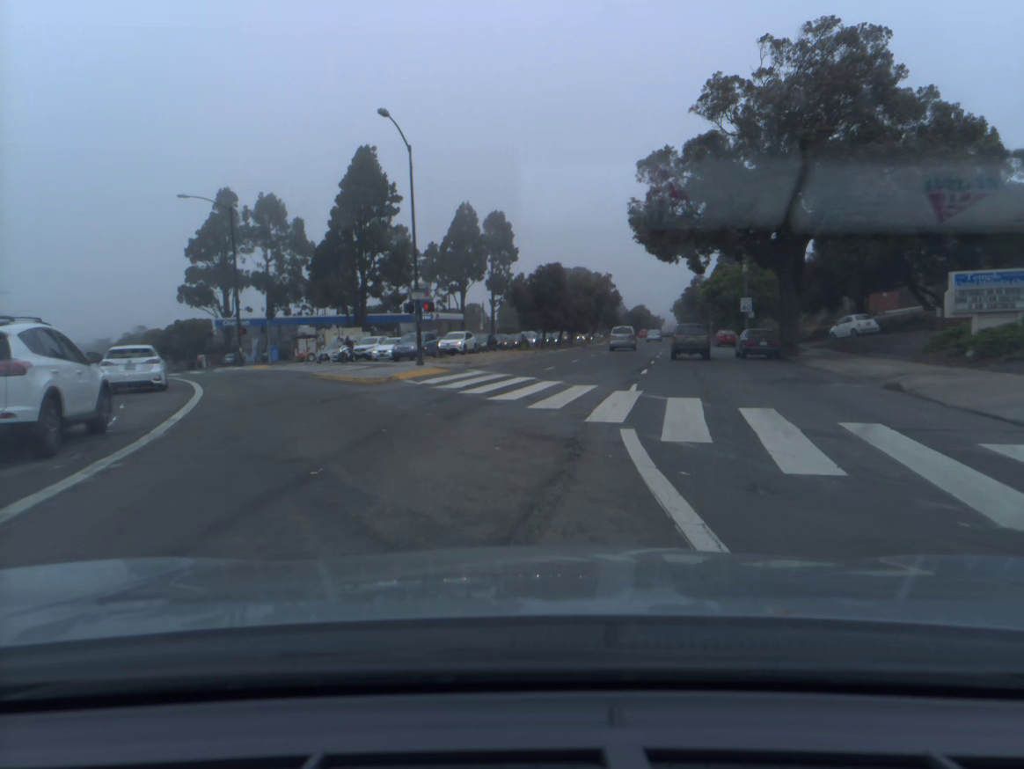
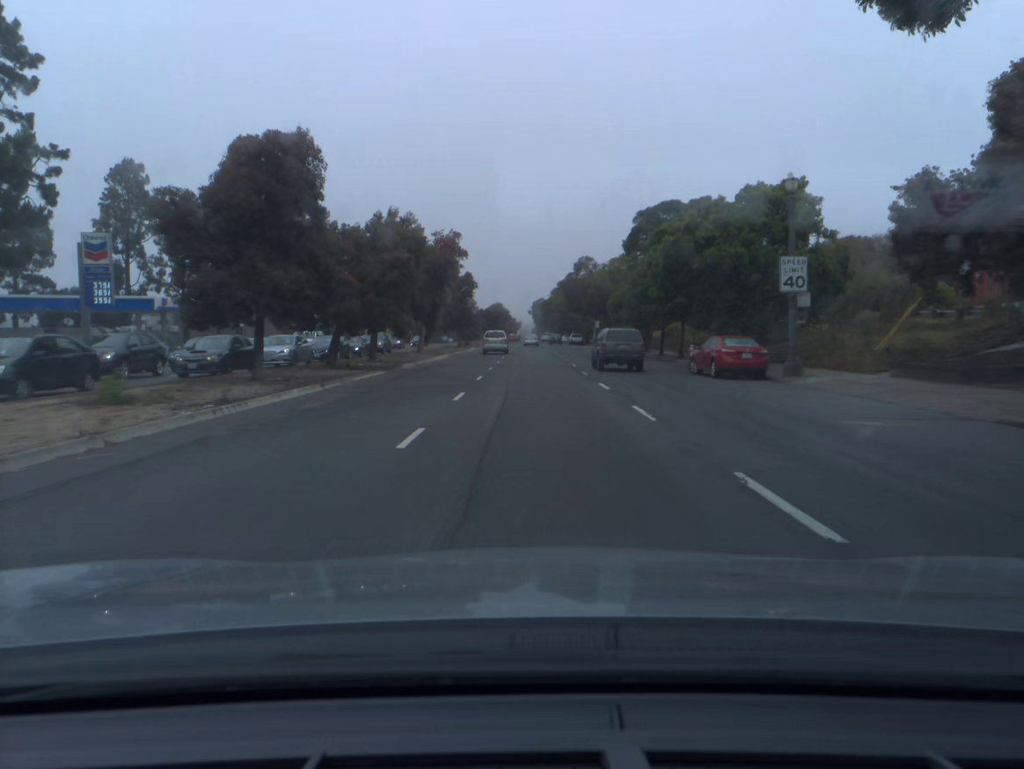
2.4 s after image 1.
(+4.3, +41.1) m; +10°
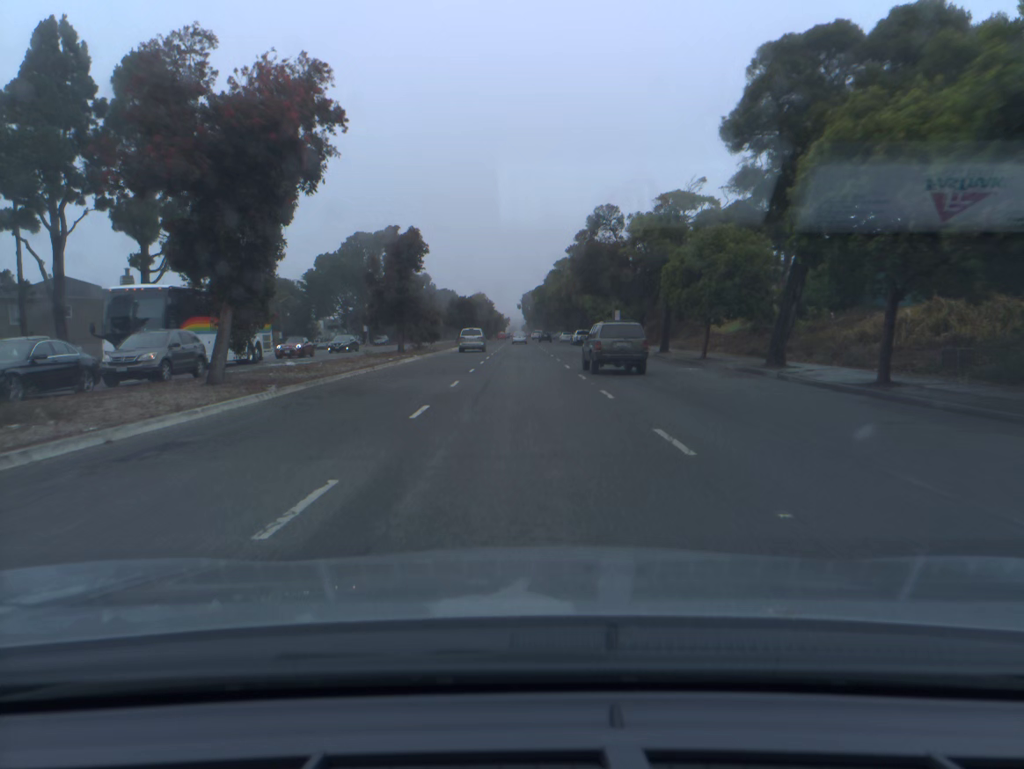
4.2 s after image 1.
(+0.3, +33.6) m; +1°
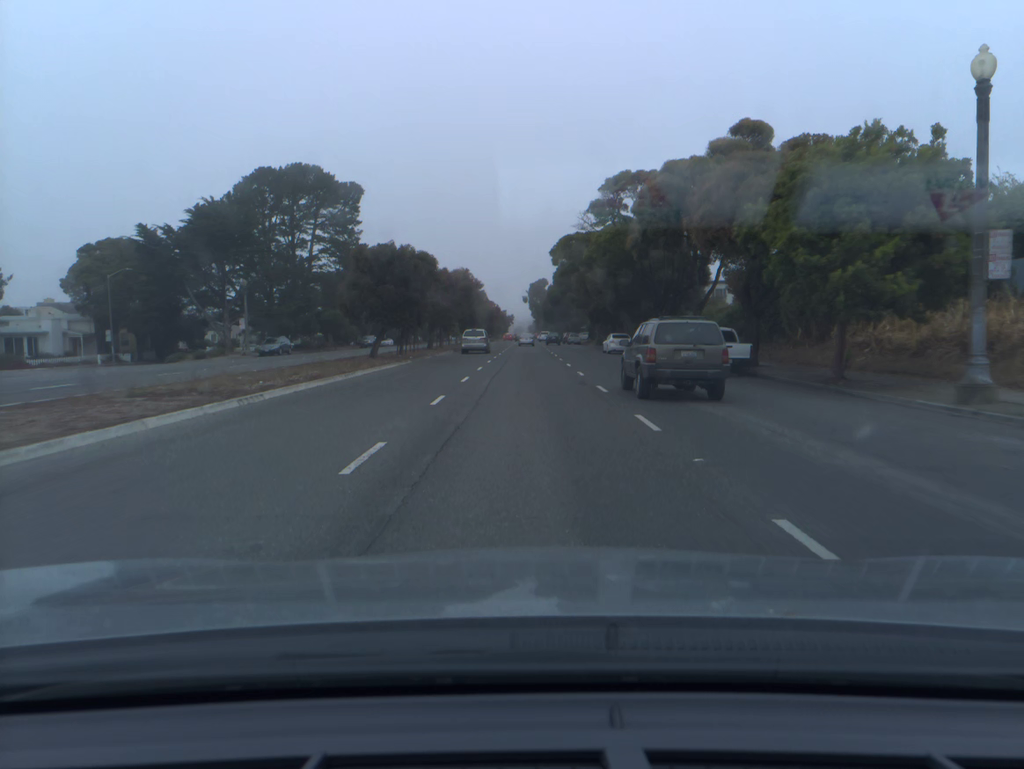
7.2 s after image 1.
(-0.4, +56.3) m; -1°
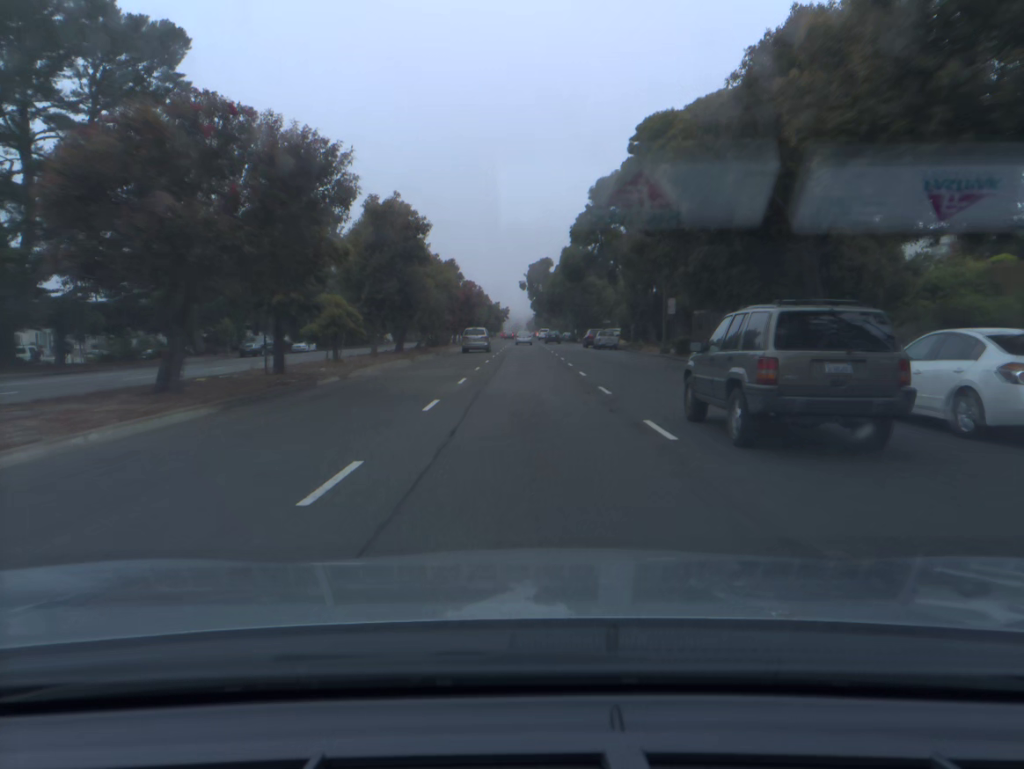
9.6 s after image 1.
(+0.1, +45.6) m; 0°
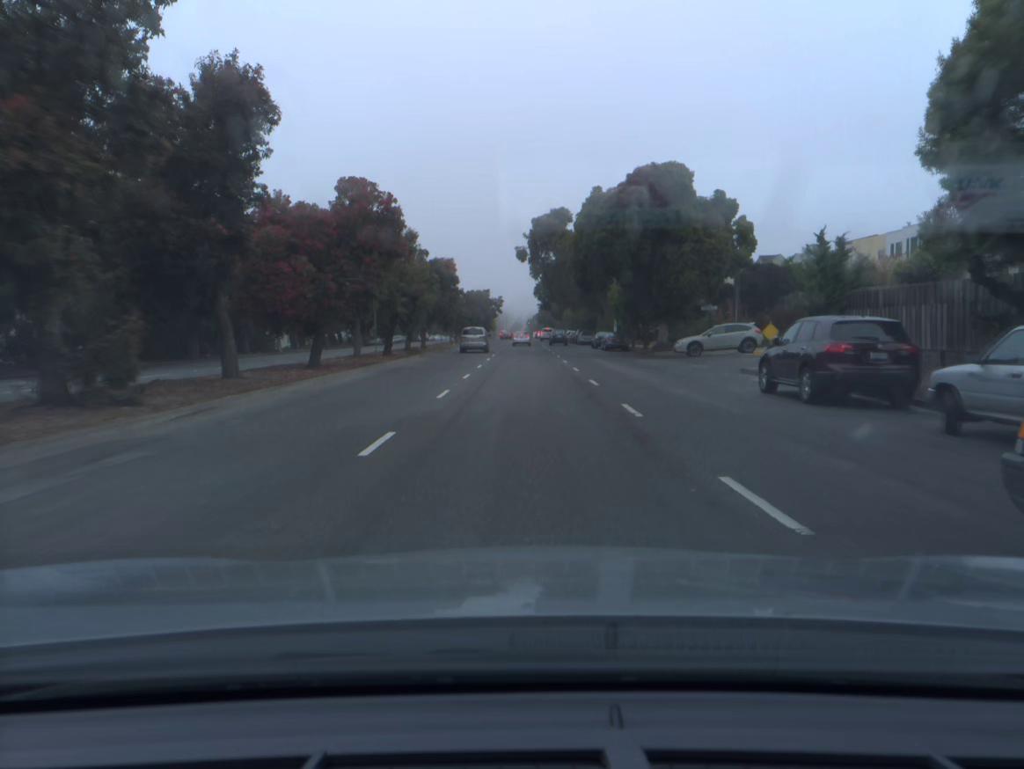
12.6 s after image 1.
(-0.1, +56.2) m; 0°
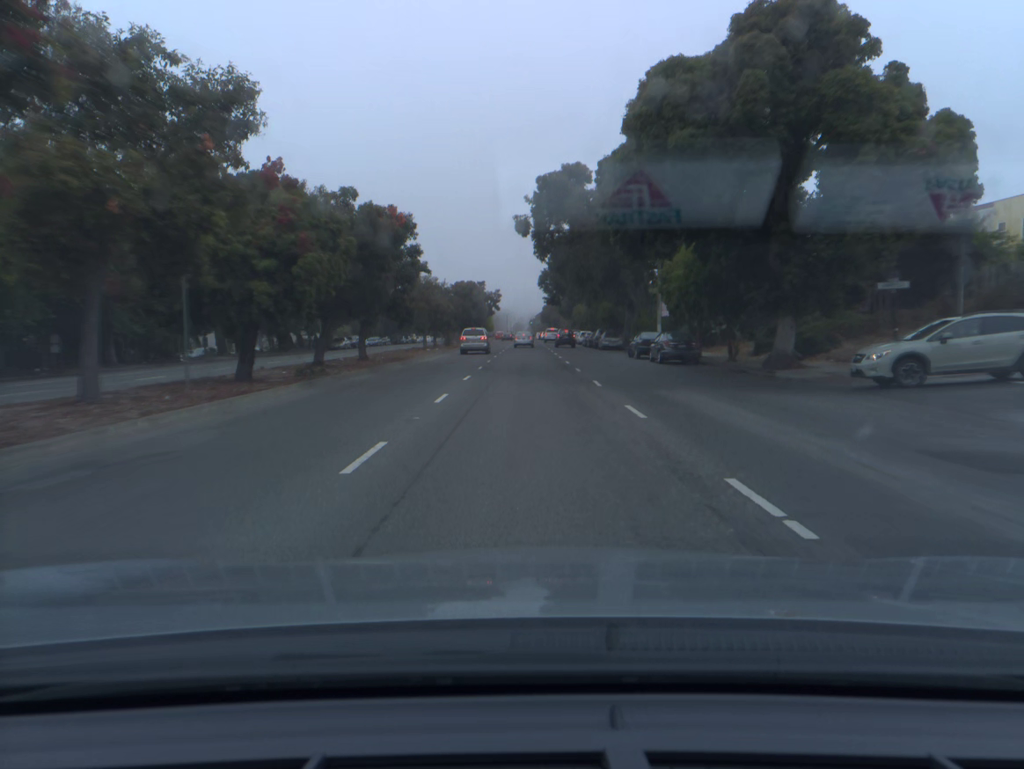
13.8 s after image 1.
(0.0, +22.3) m; 0°
